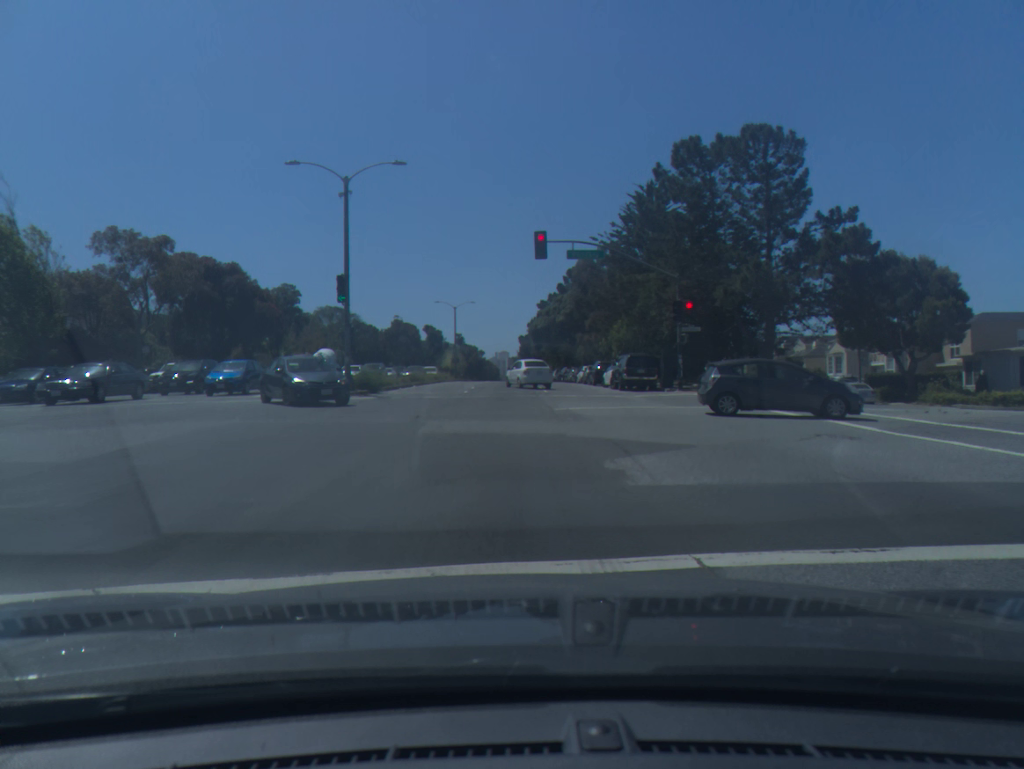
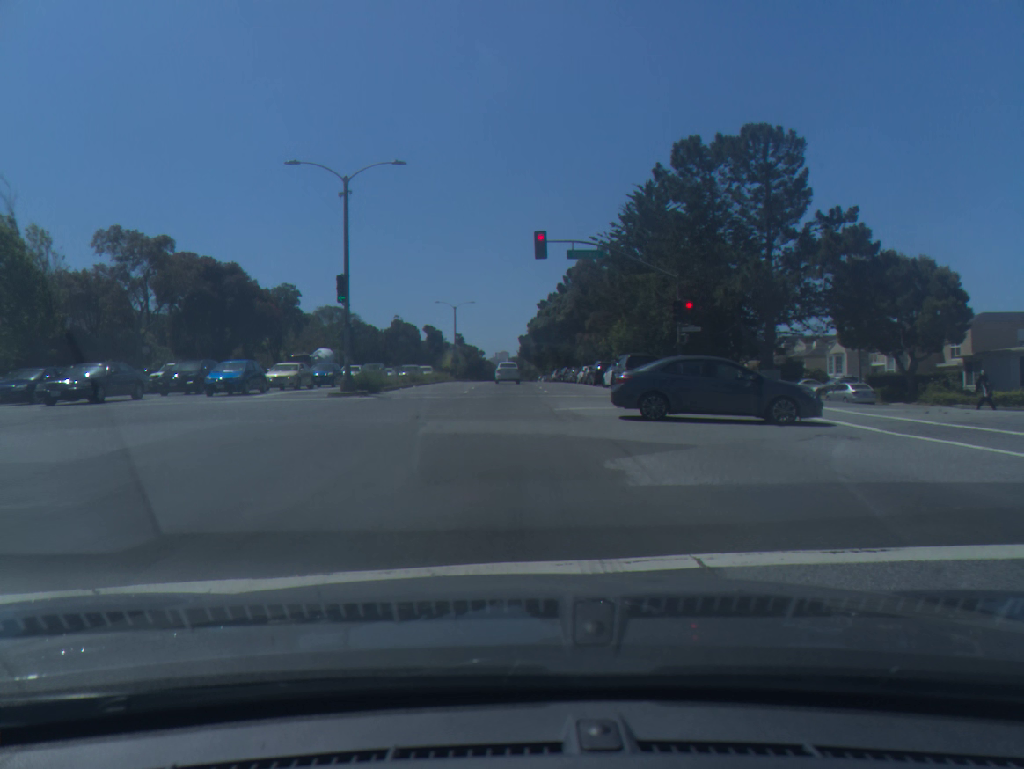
(0.0, 0.0) m; 0°
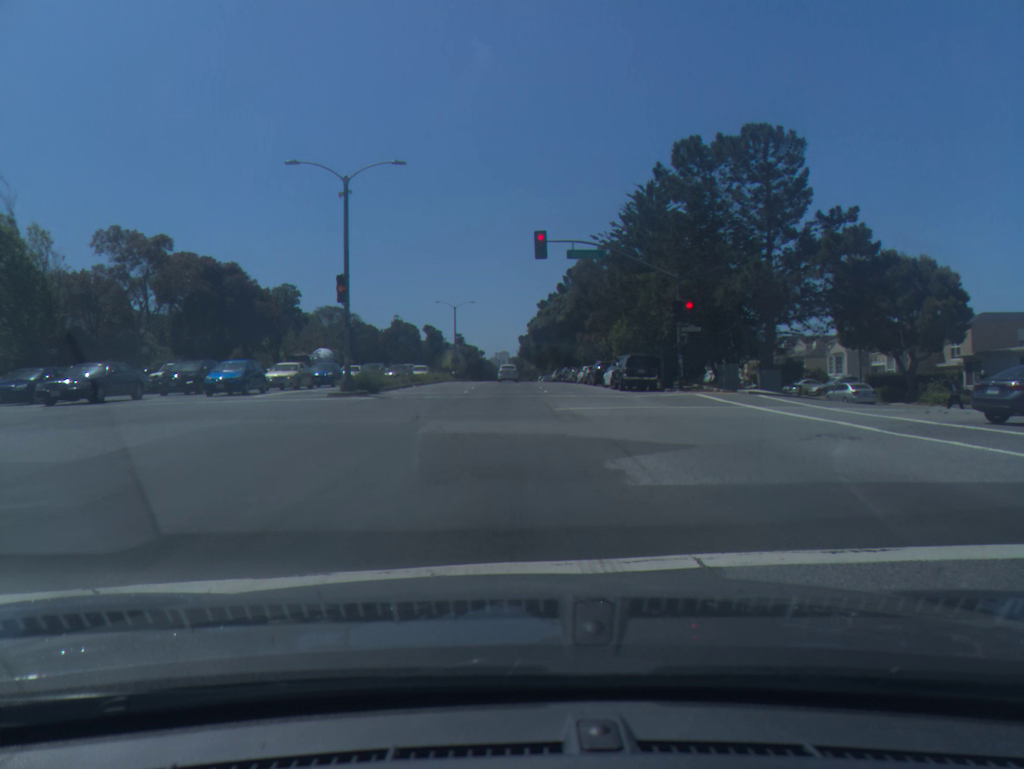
(0.0, 0.0) m; 0°
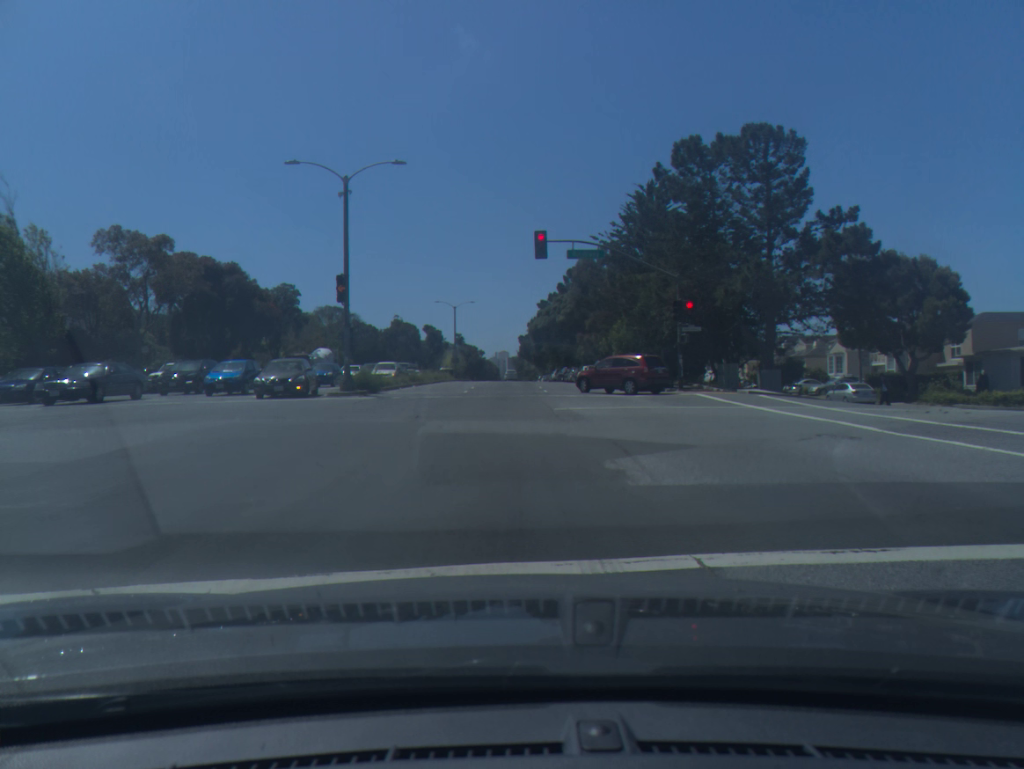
(0.0, 0.0) m; 0°
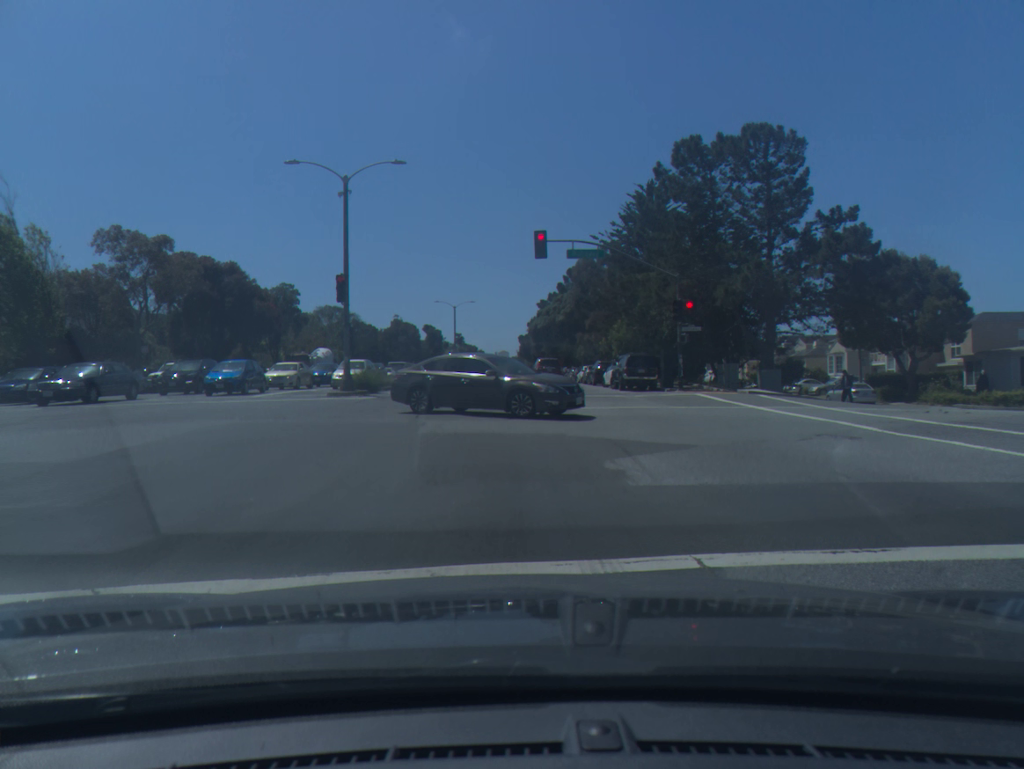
(0.0, 0.0) m; 0°
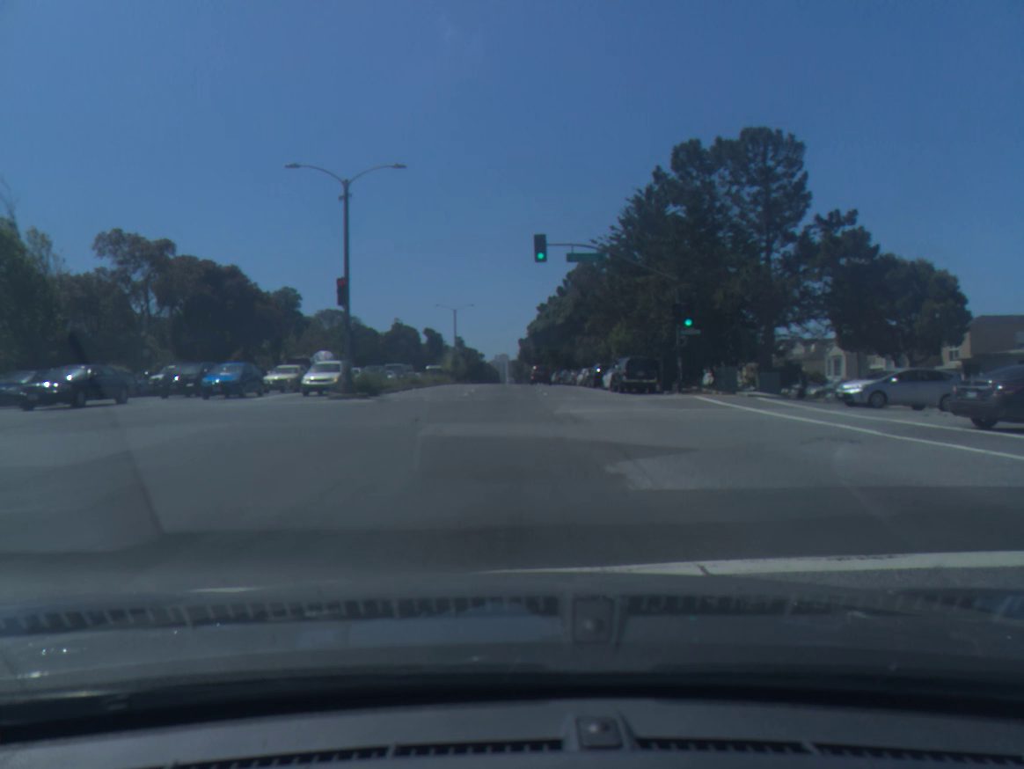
(0.0, +0.1) m; 0°
